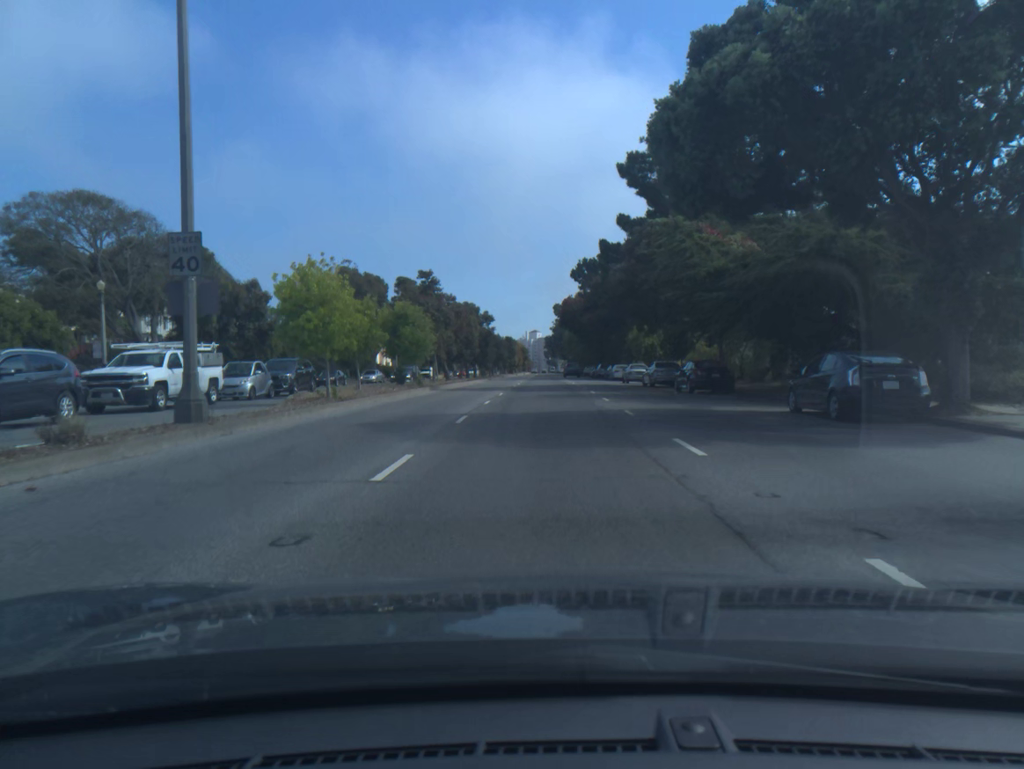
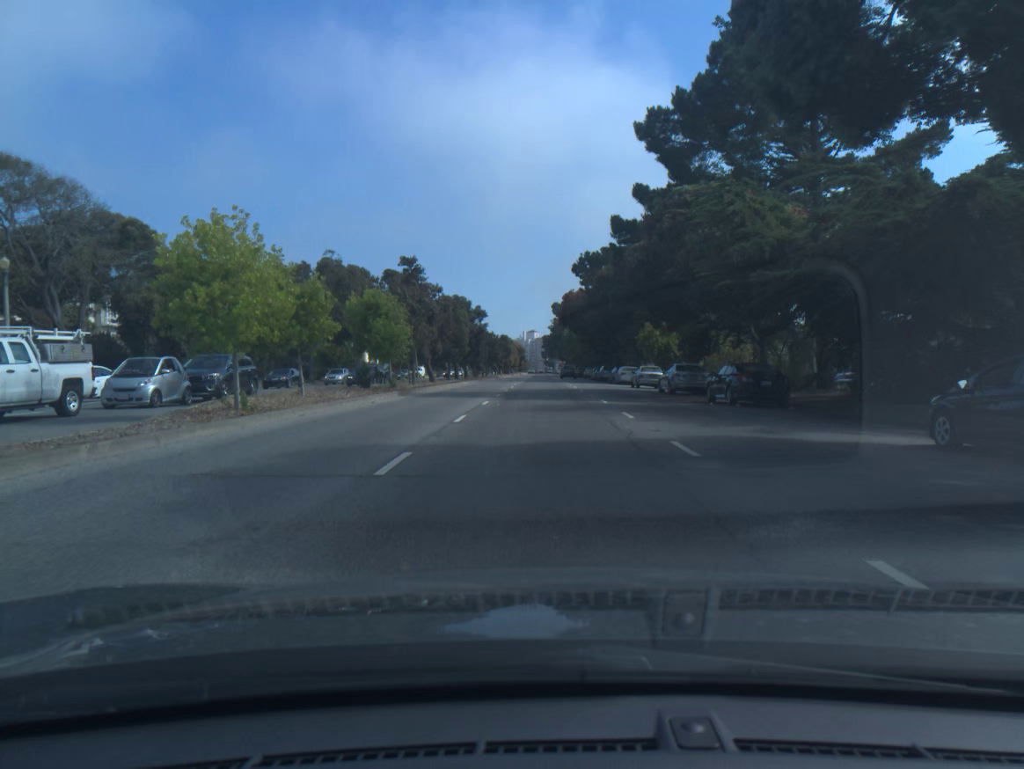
(0.0, +7.2) m; 0°
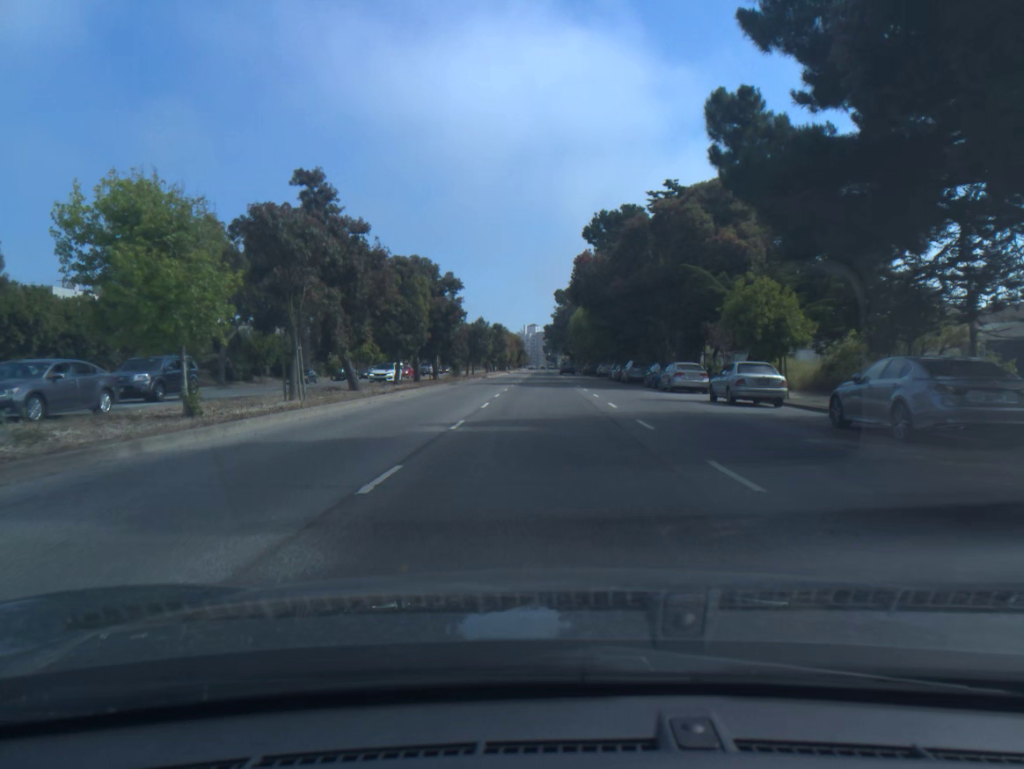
(0.0, +23.4) m; 0°
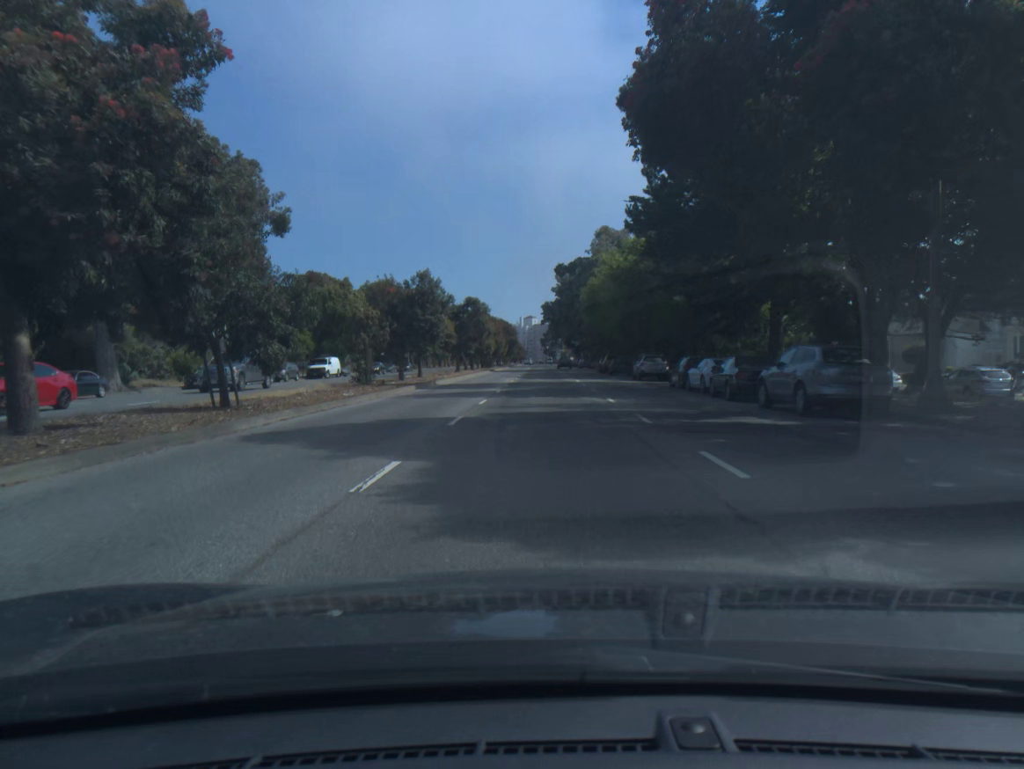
(+0.3, +35.9) m; +1°
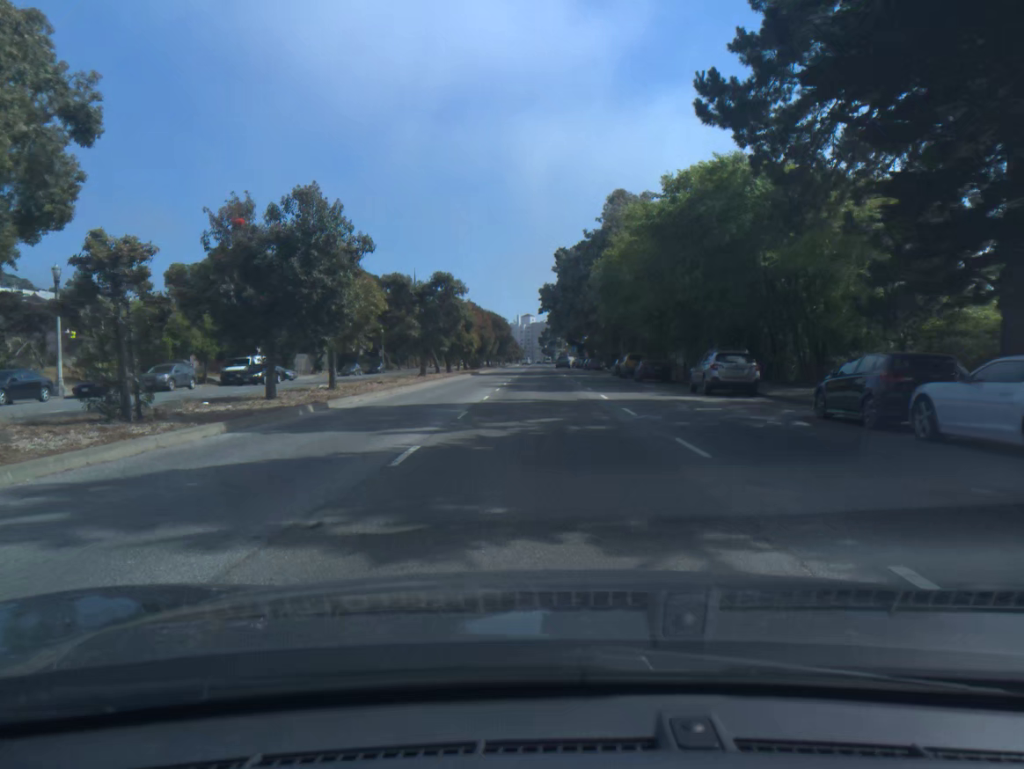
(0.0, +19.5) m; 0°
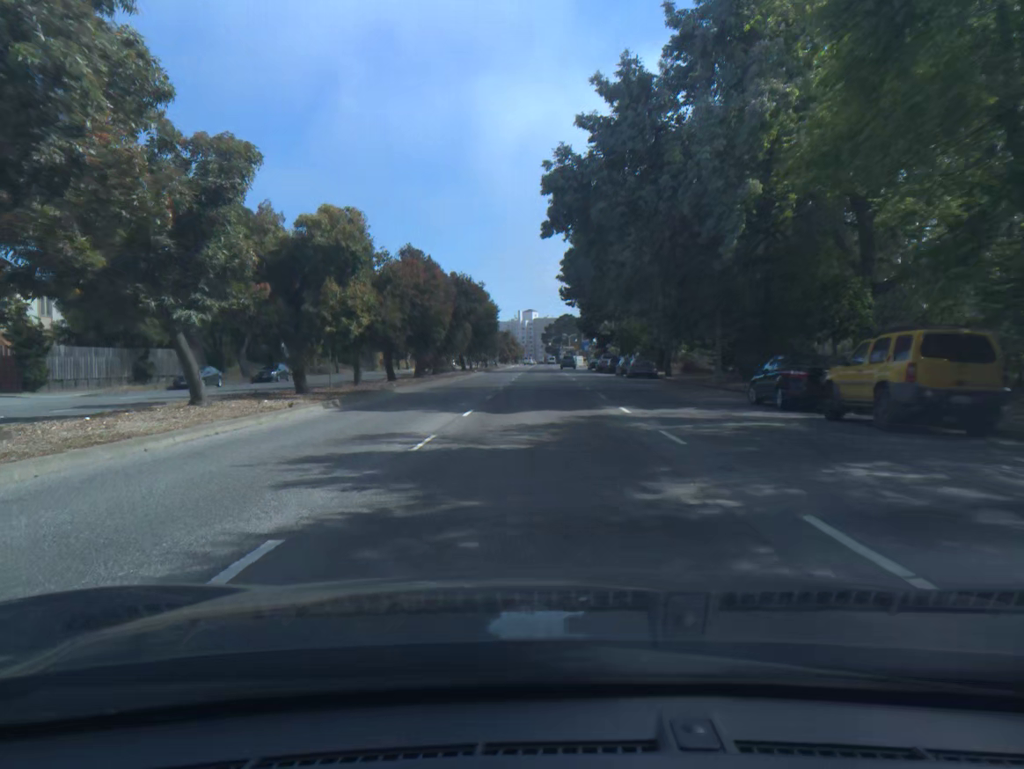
(-0.1, +41.7) m; -1°
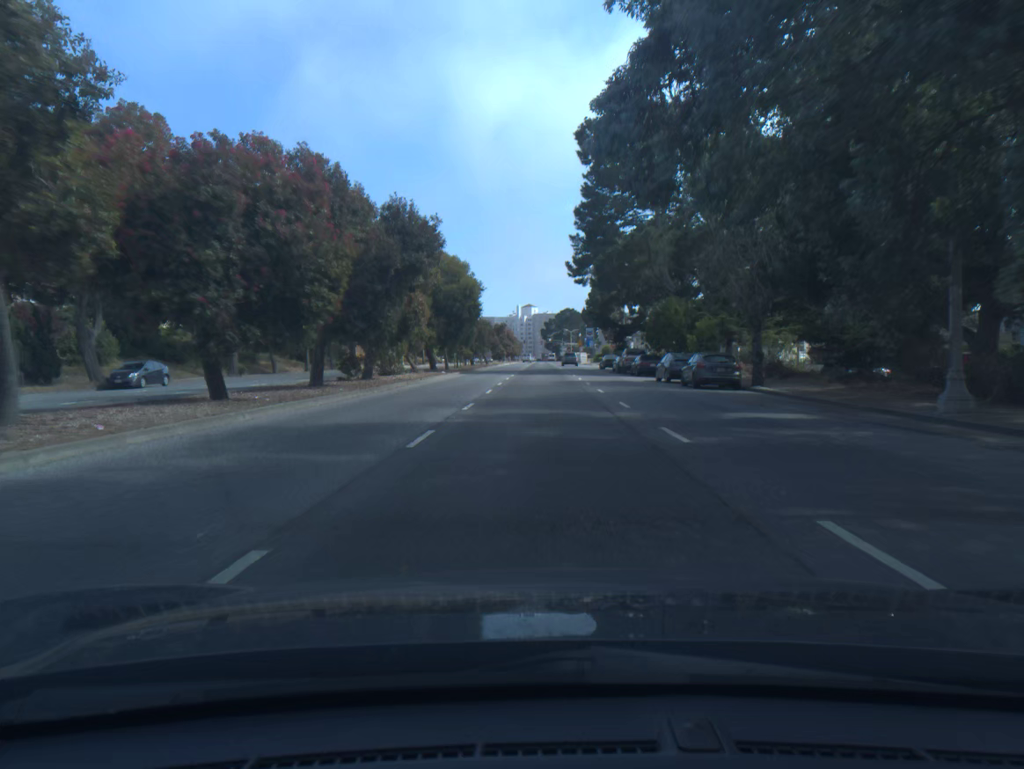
(0.0, +21.6) m; 0°
